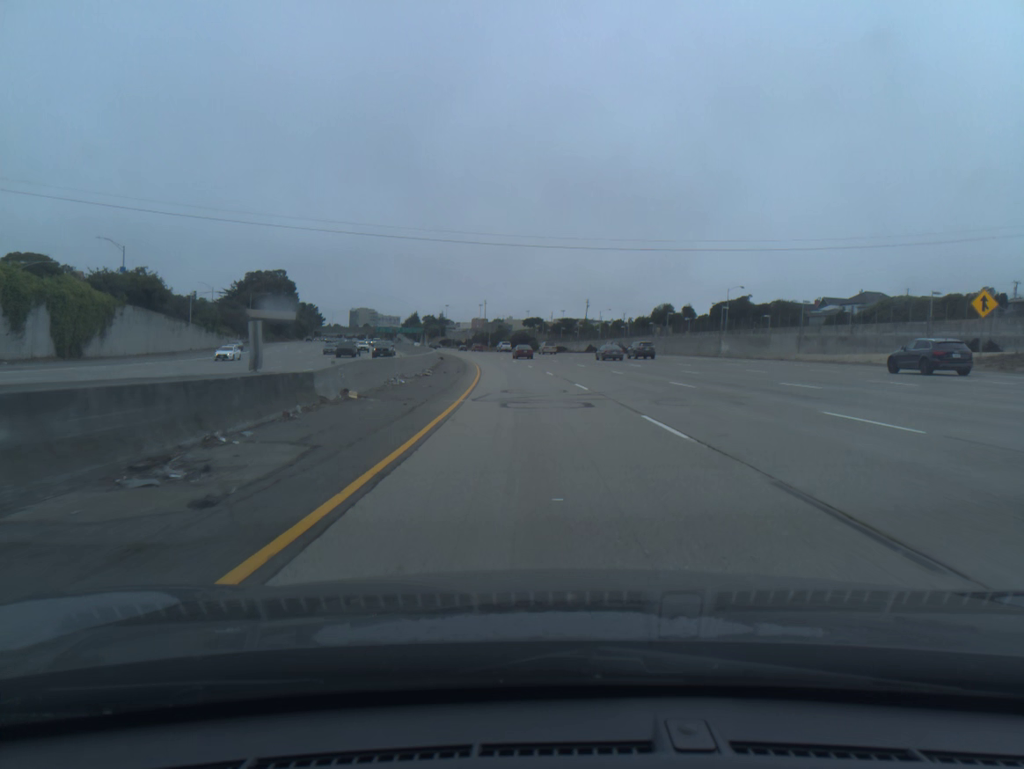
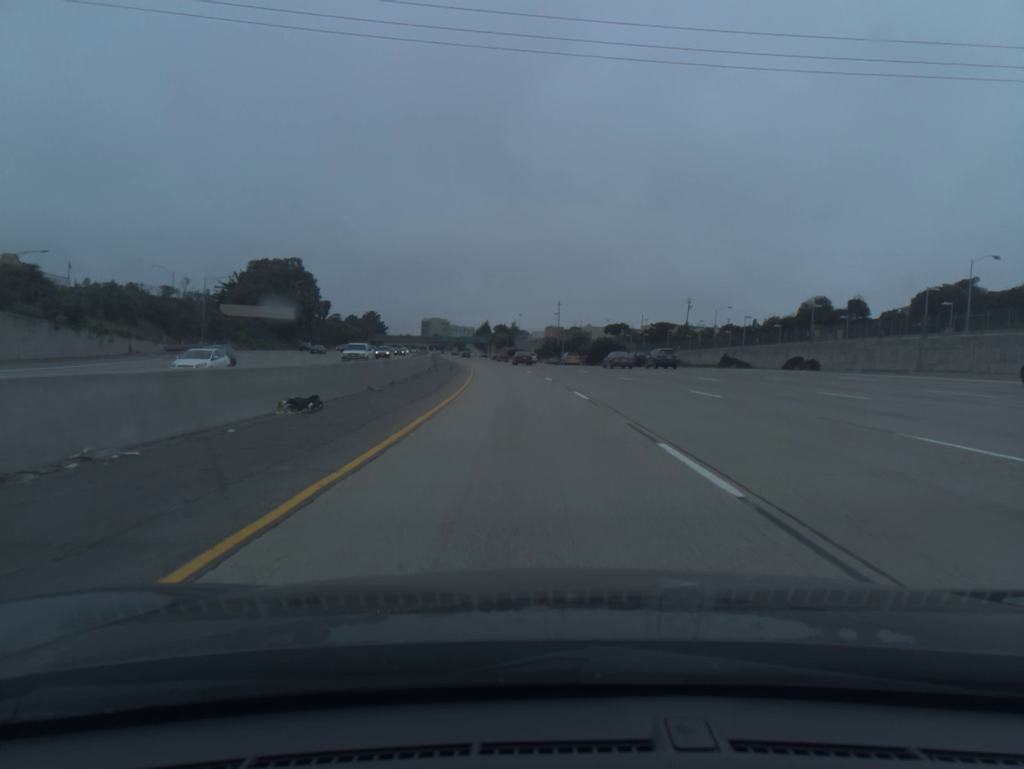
(-2.8, +60.7) m; -6°
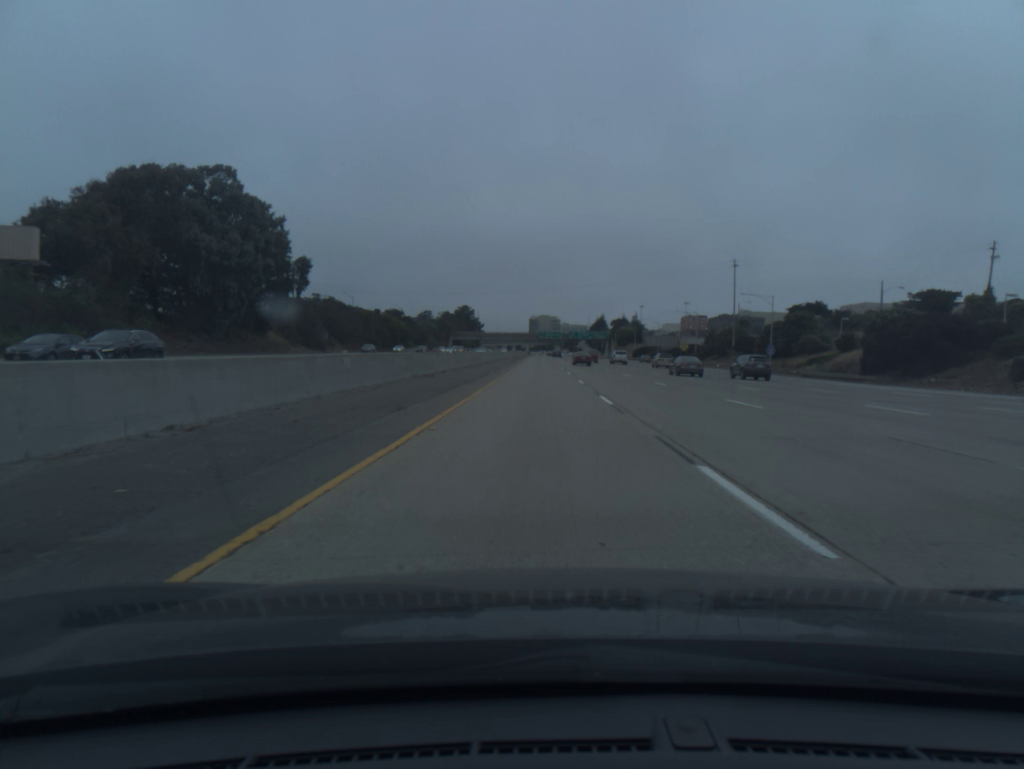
(-8.5, +100.7) m; -8°
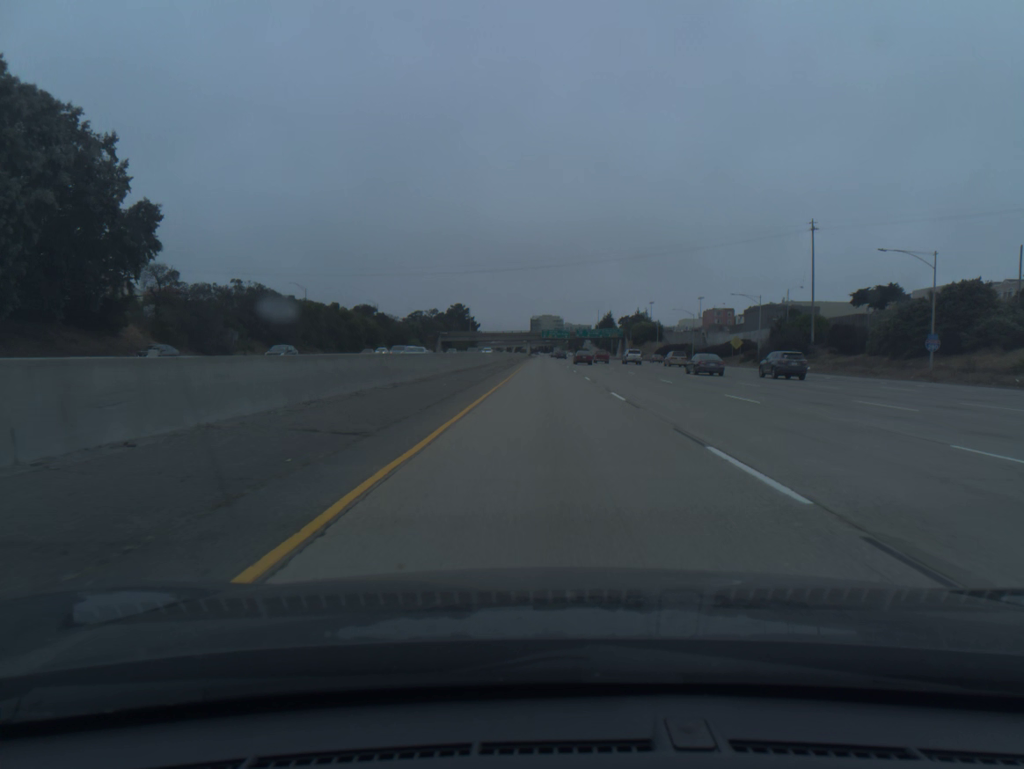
(-0.2, +40.7) m; 0°
